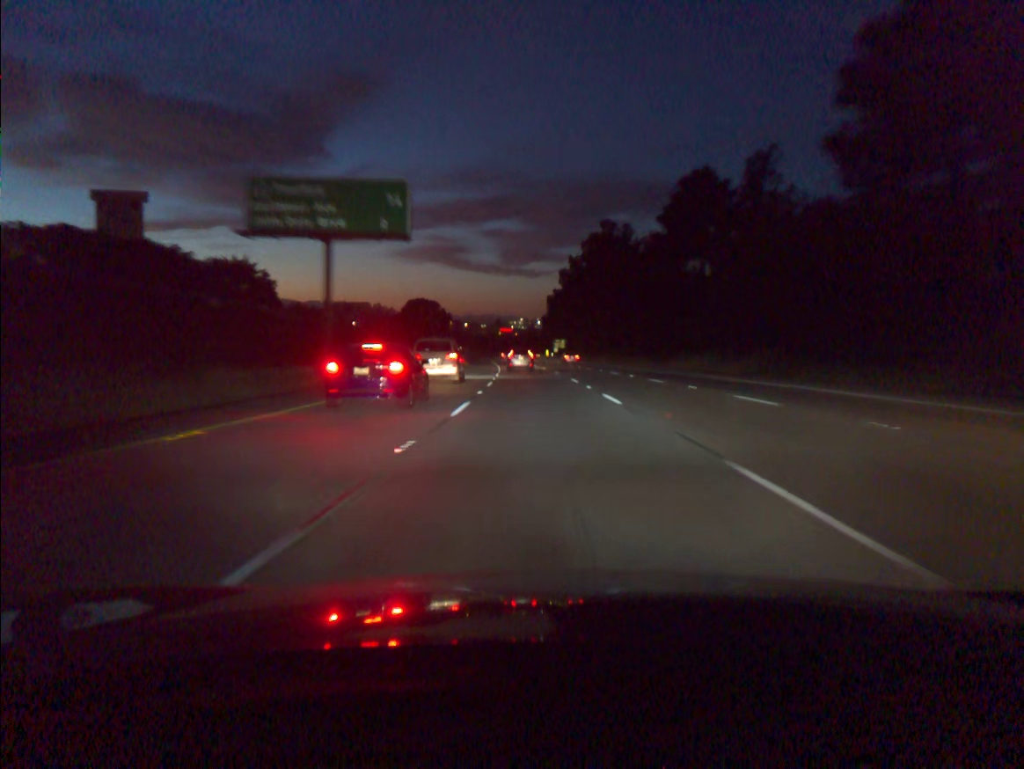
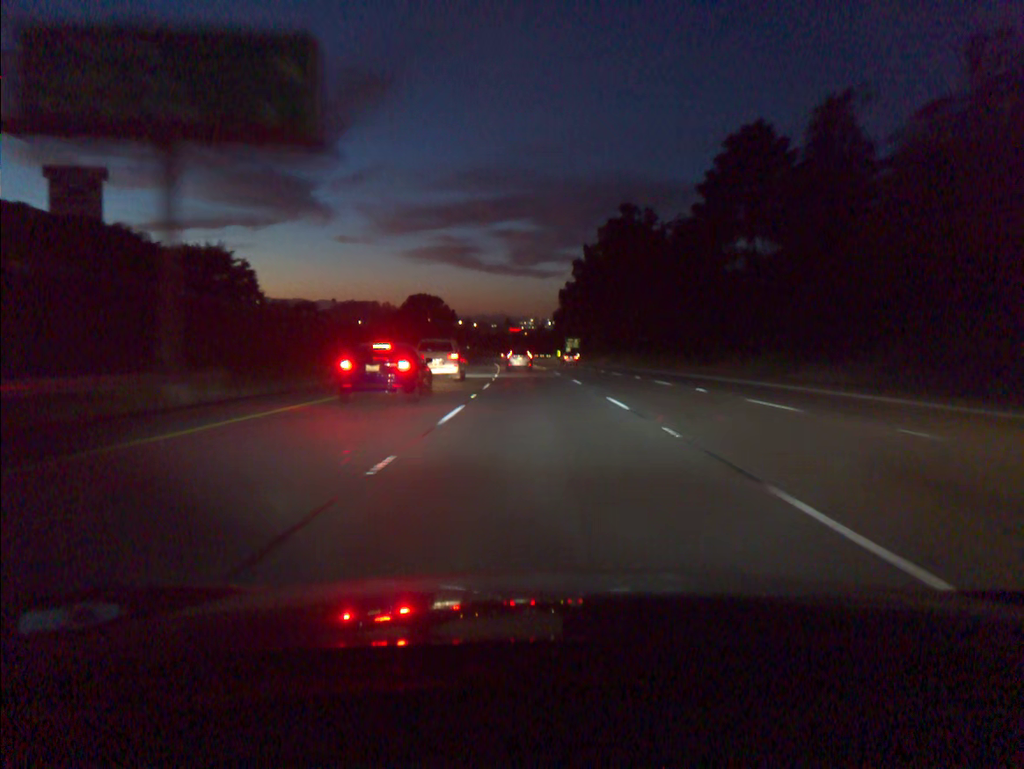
(-0.1, +16.3) m; -1°
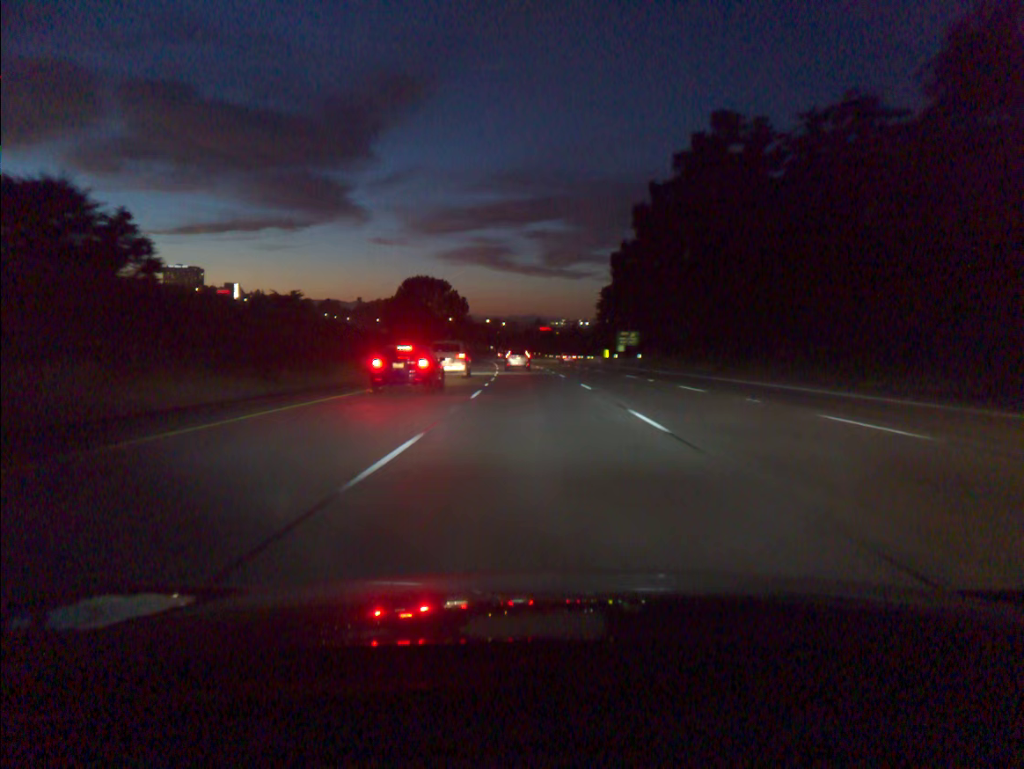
(-0.9, +48.9) m; -2°
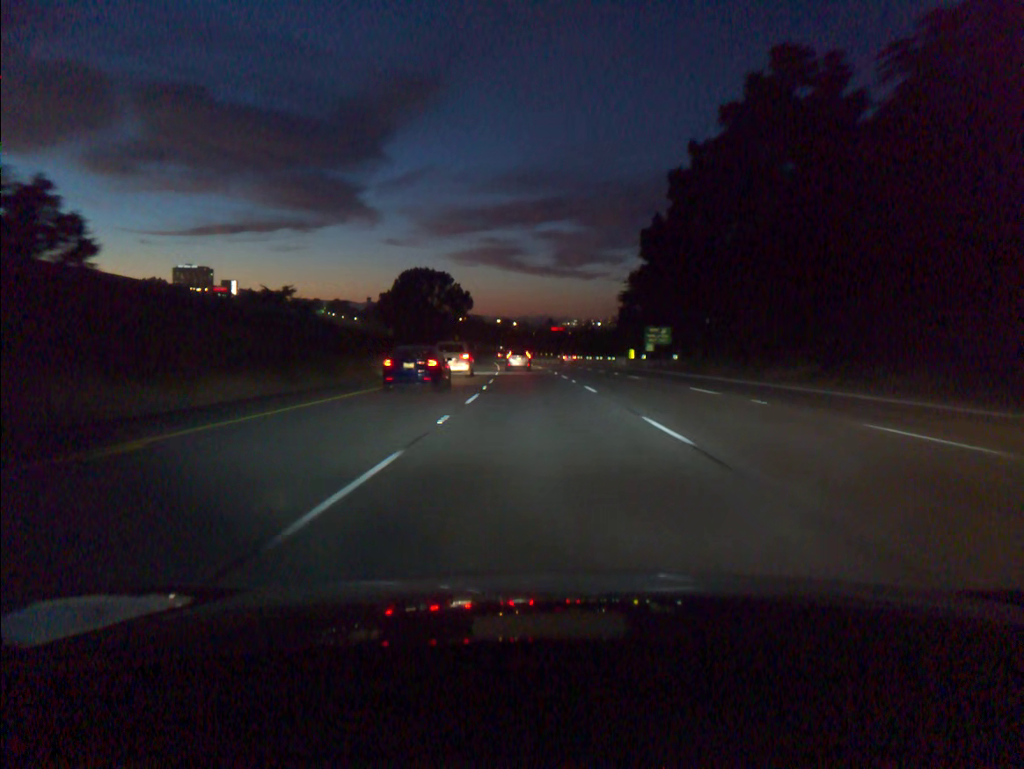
(-0.1, +16.3) m; -1°
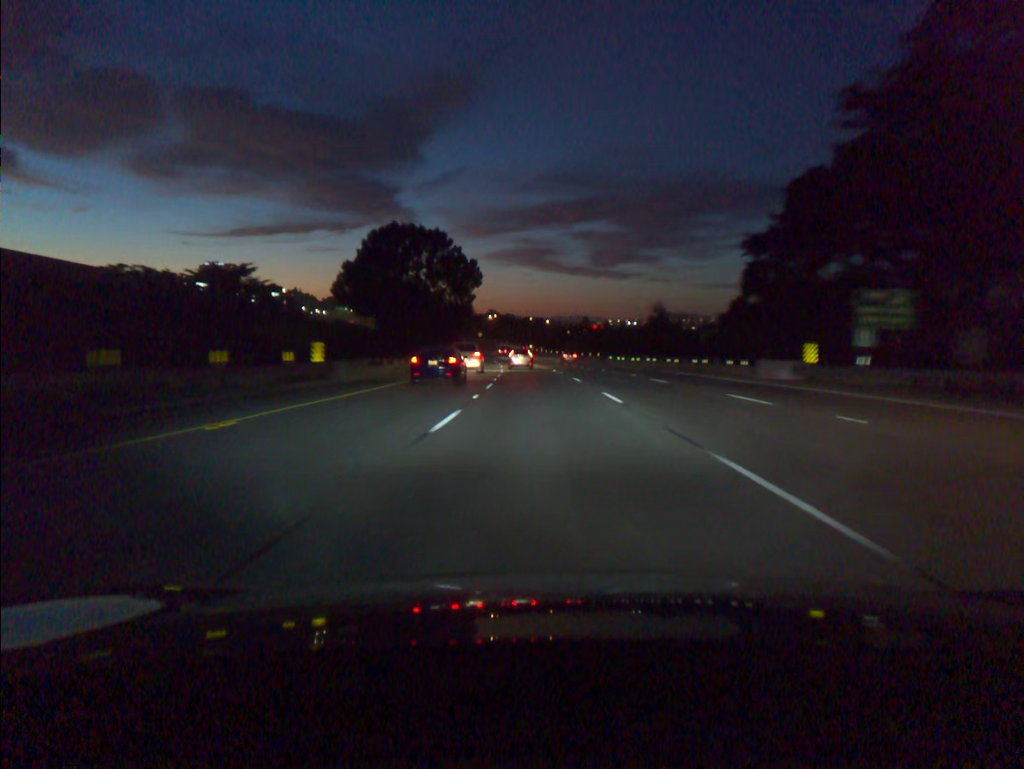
(-1.1, +49.3) m; -2°
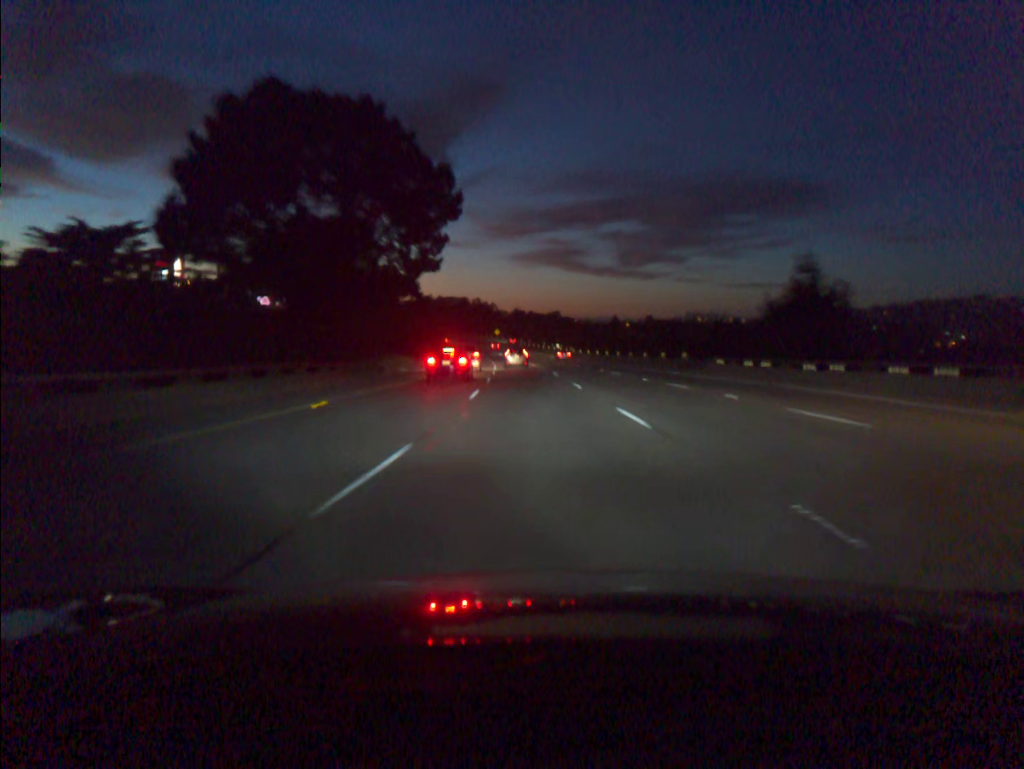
(-0.8, +49.7) m; -2°
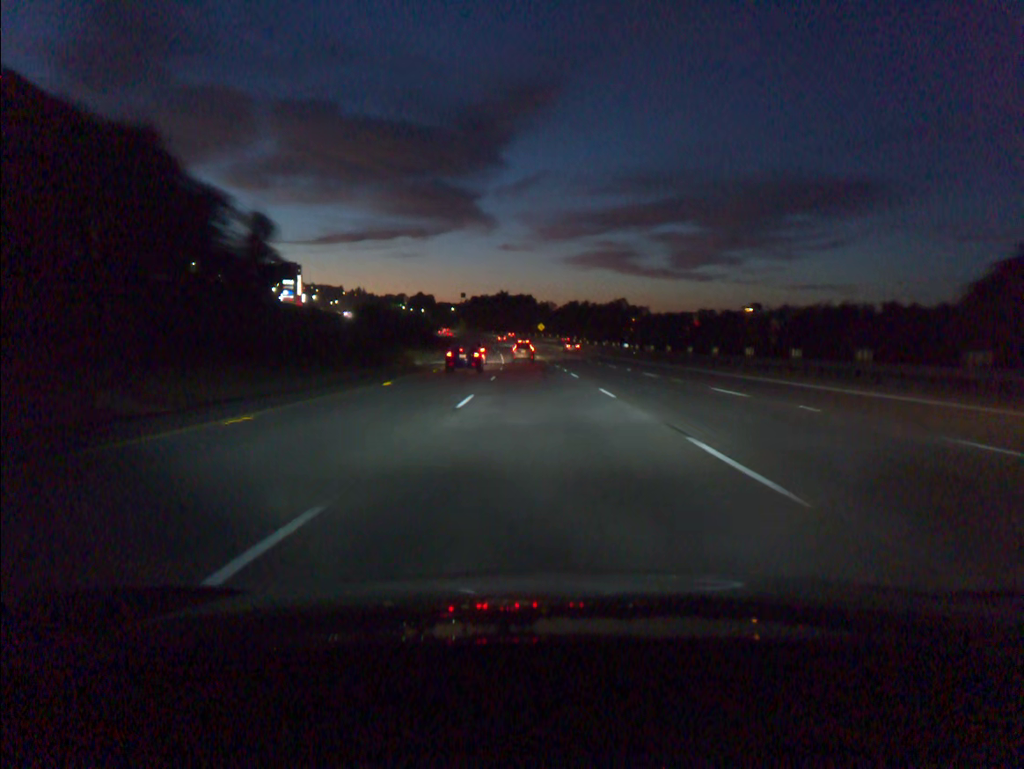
(-2.2, +66.8) m; -4°
